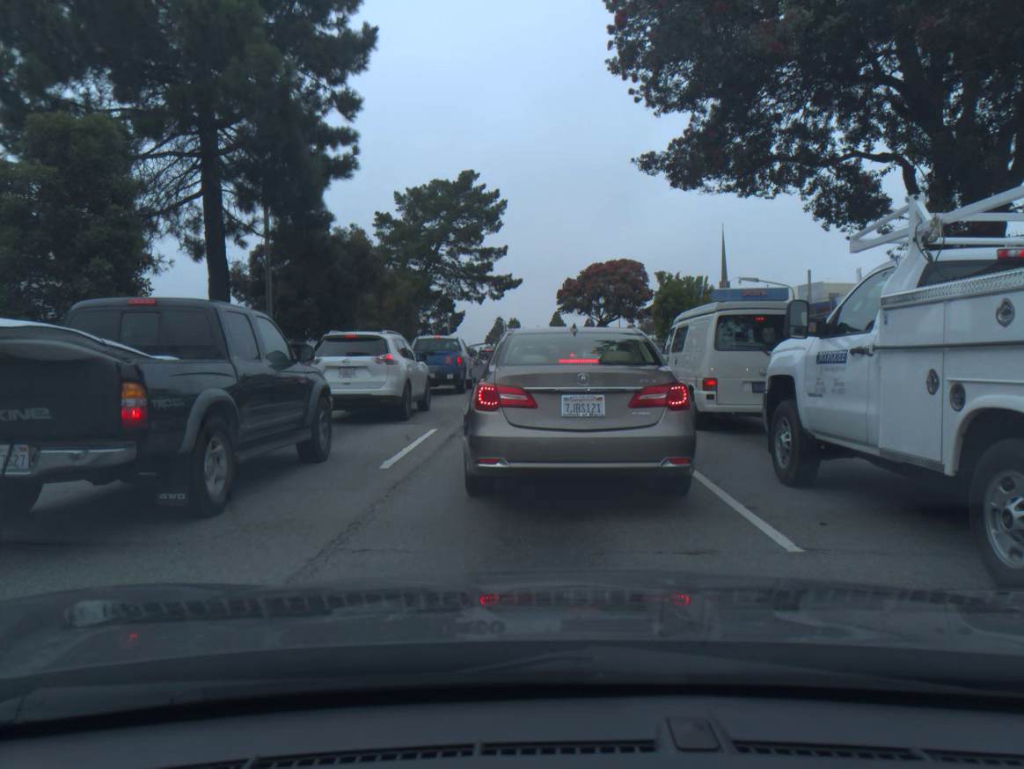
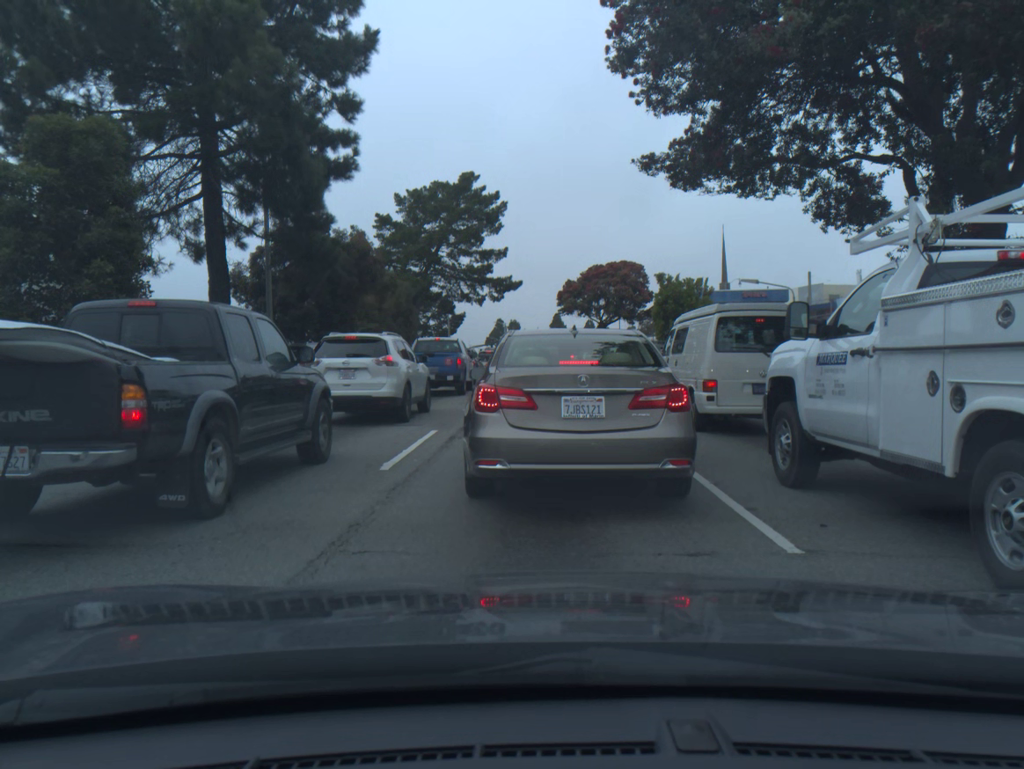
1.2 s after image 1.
(0.0, 0.0) m; 0°
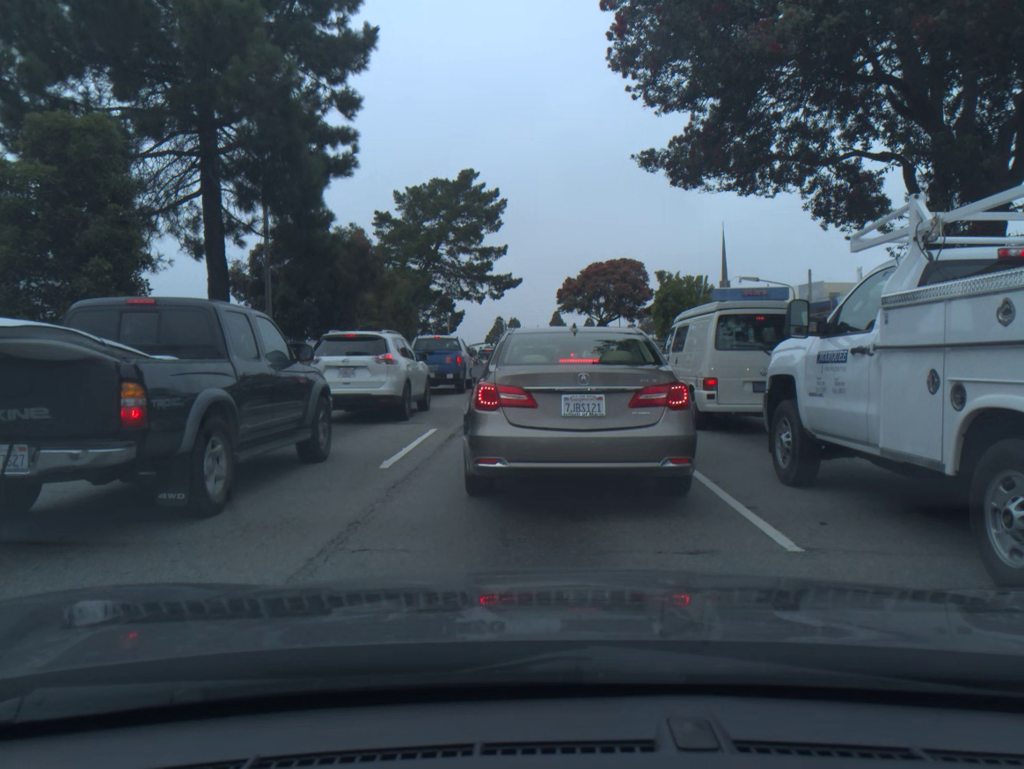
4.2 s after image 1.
(0.0, 0.0) m; 0°
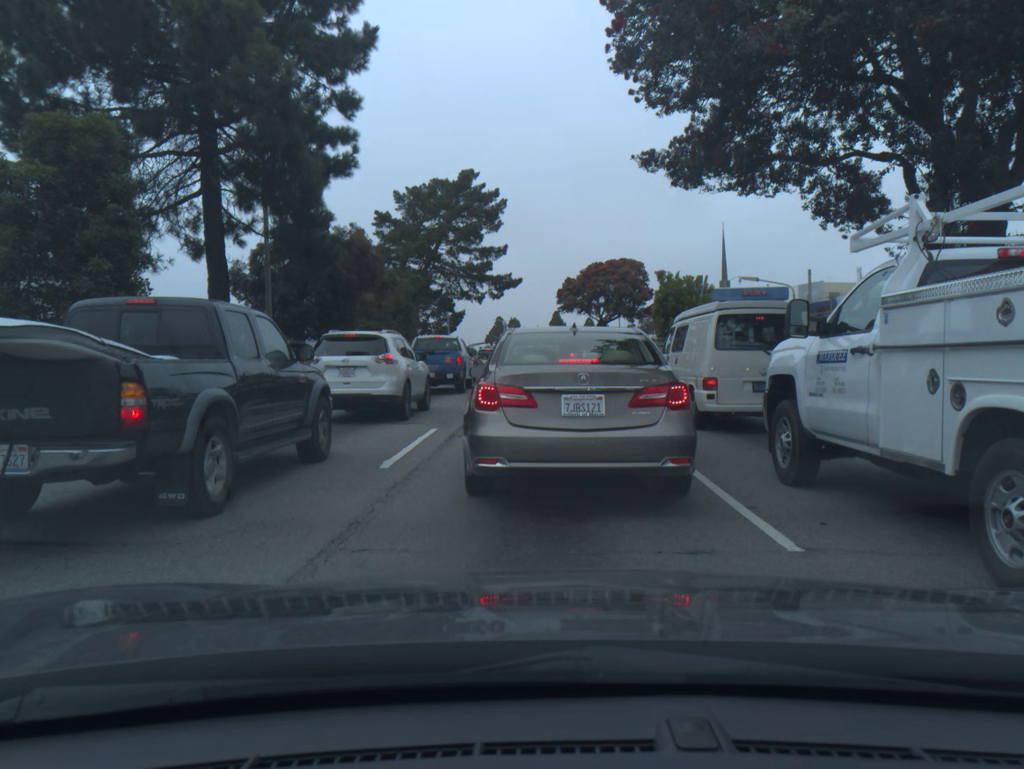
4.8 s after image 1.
(0.0, 0.0) m; 0°
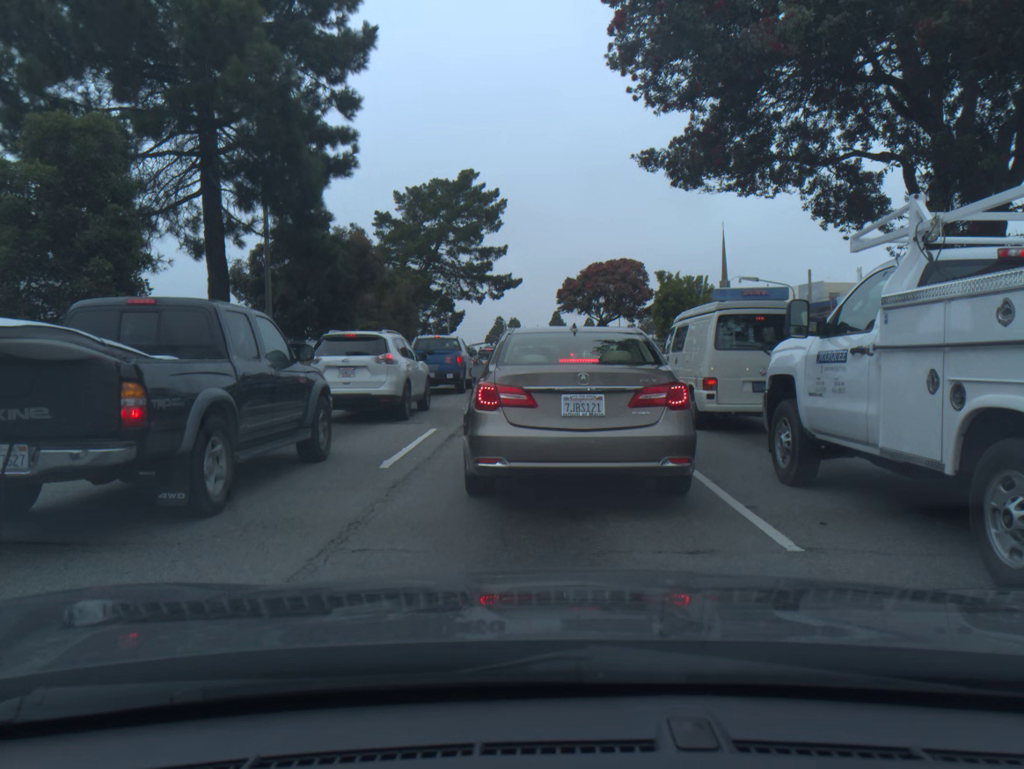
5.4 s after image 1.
(0.0, 0.0) m; 0°
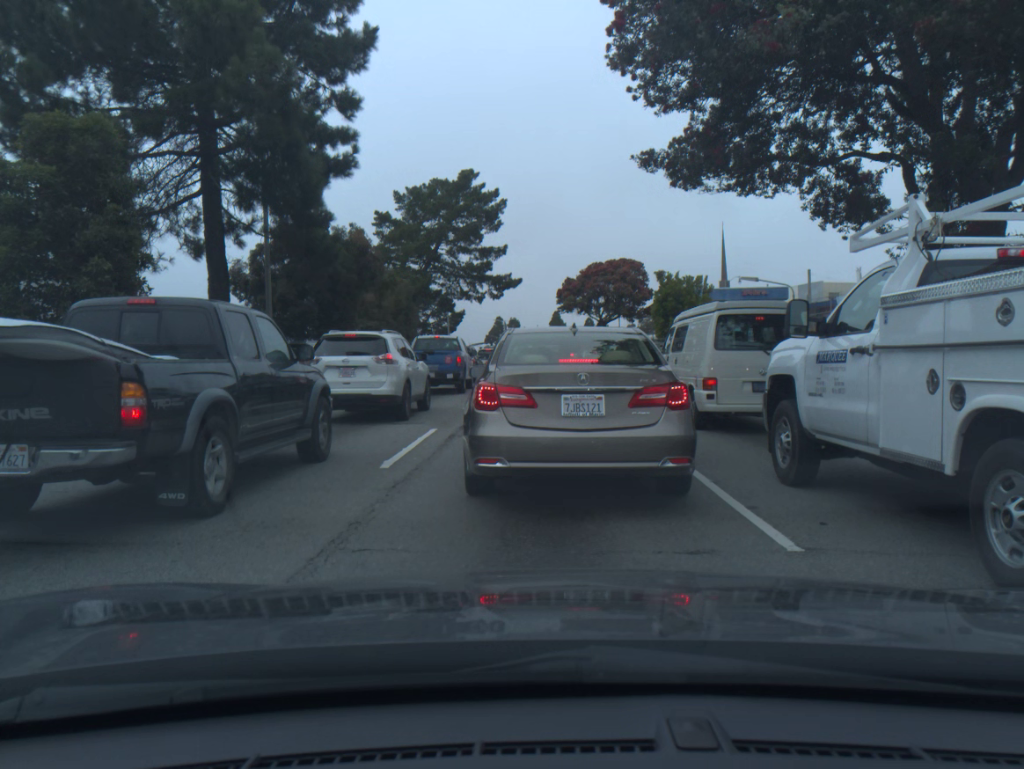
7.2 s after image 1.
(0.0, 0.0) m; 0°
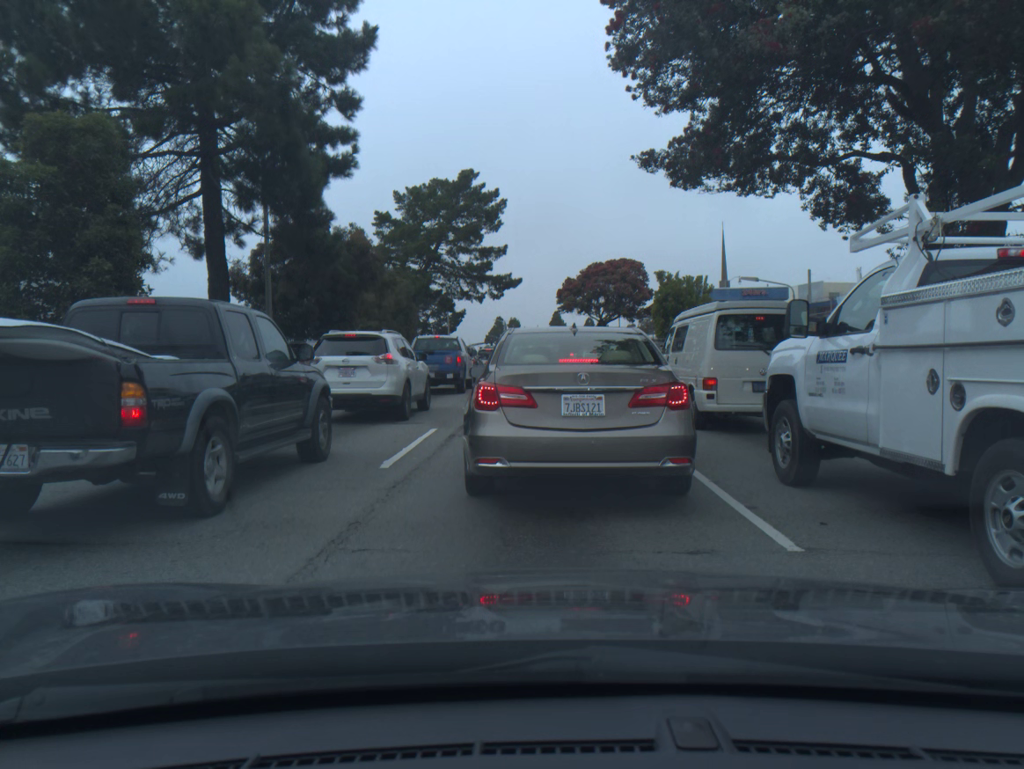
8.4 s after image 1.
(0.0, 0.0) m; 0°
